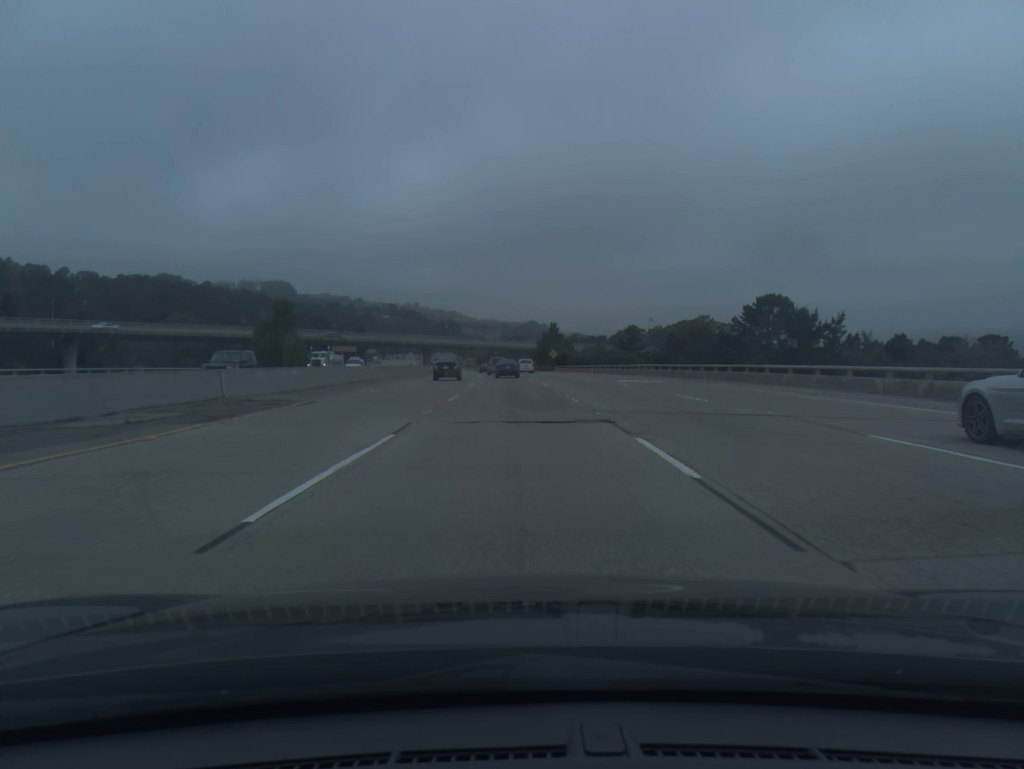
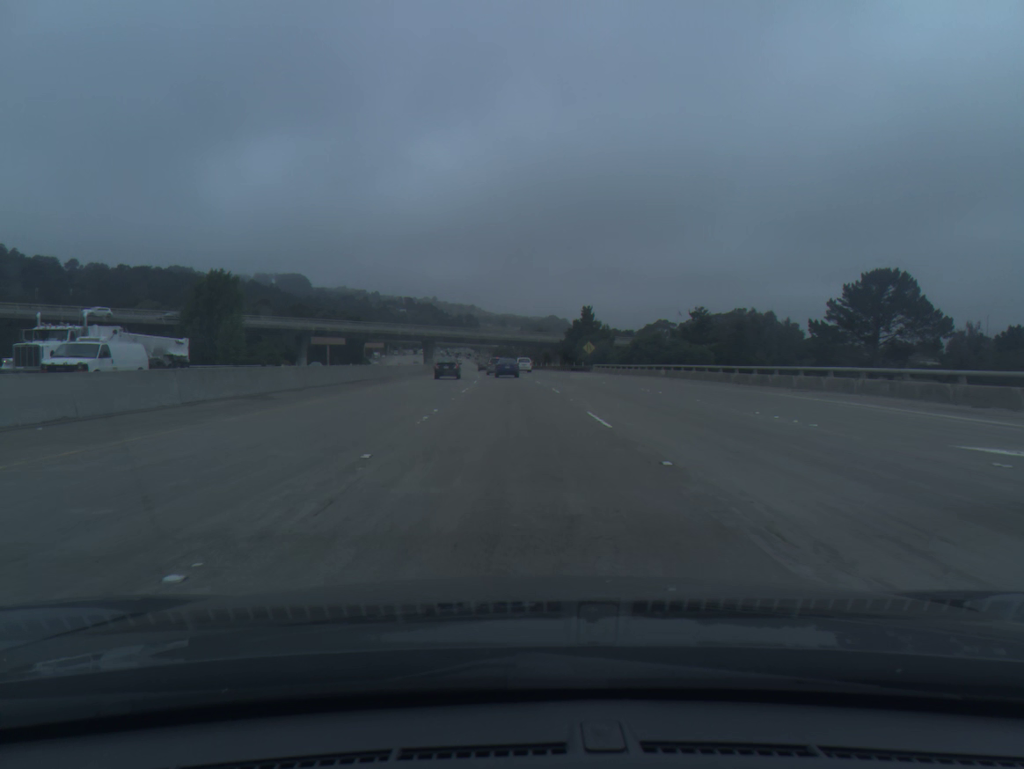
(-0.4, +37.2) m; -1°
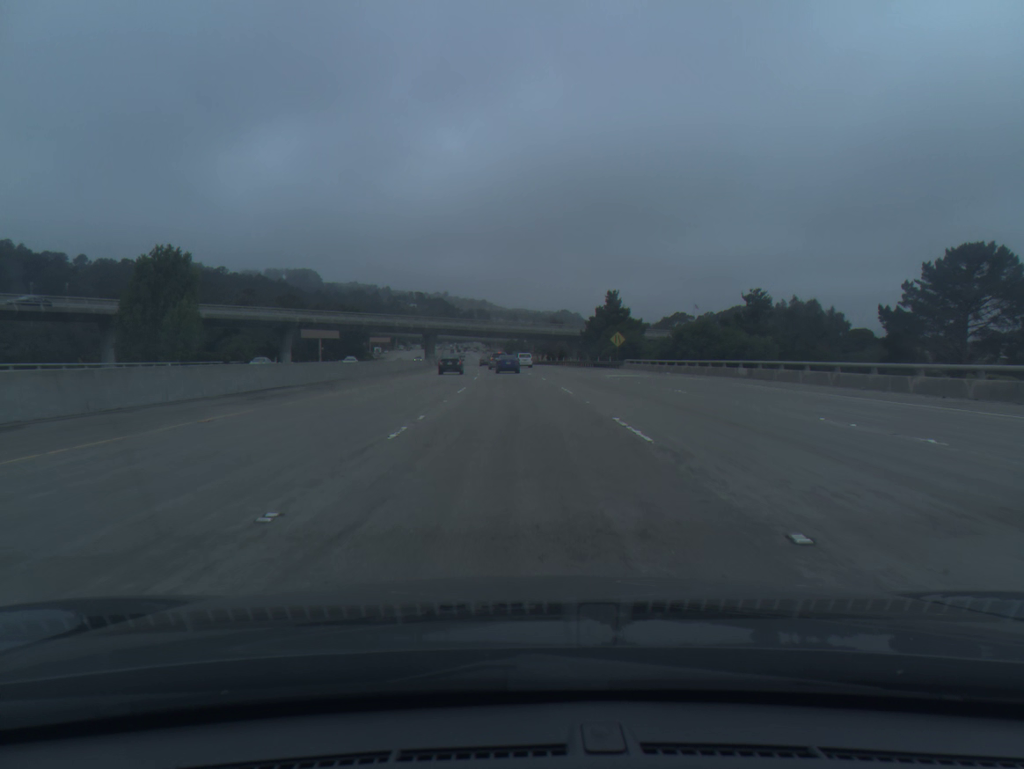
(-0.1, +18.6) m; -1°
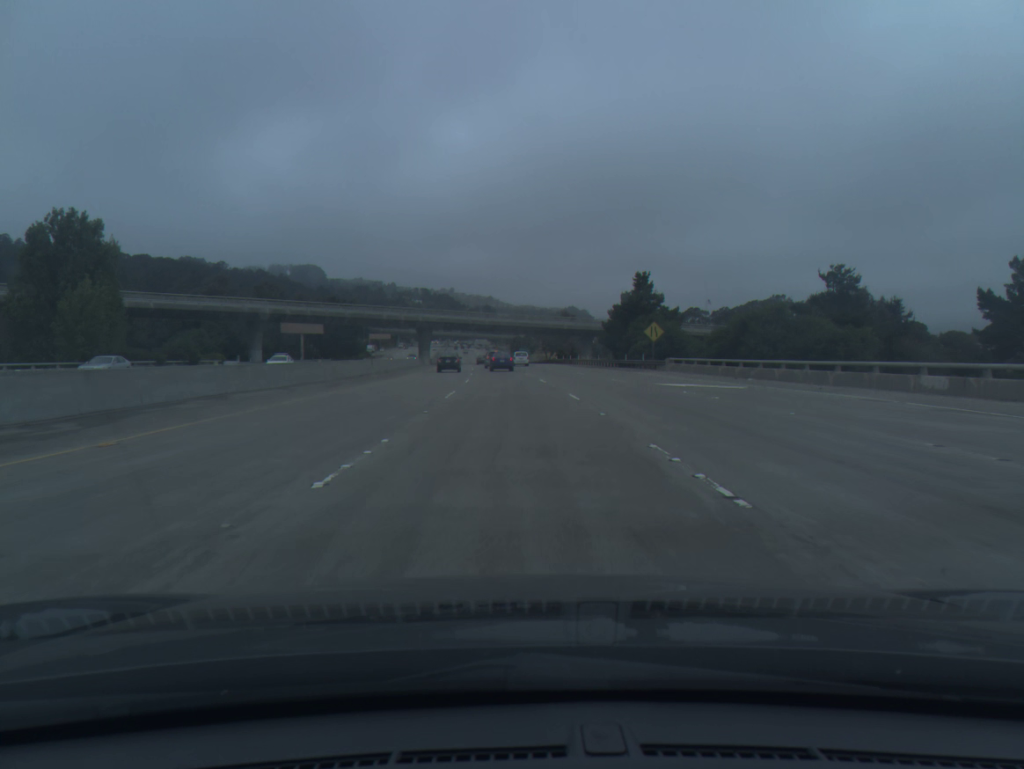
(-0.1, +18.6) m; 0°
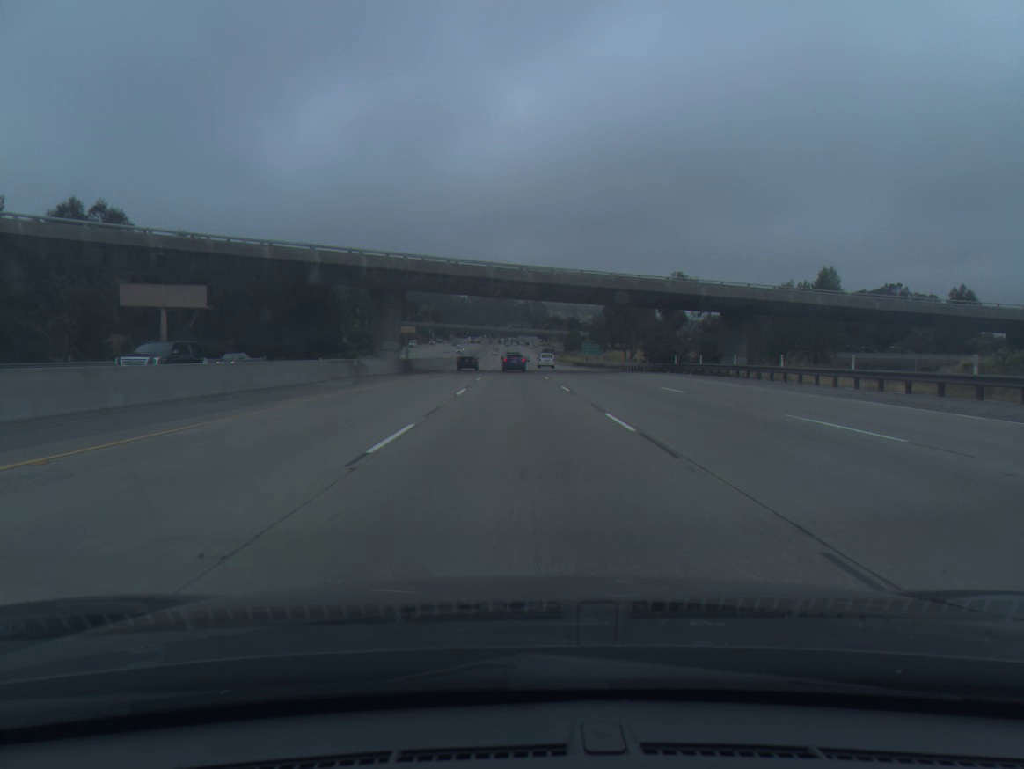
(-2.5, +74.7) m; -4°
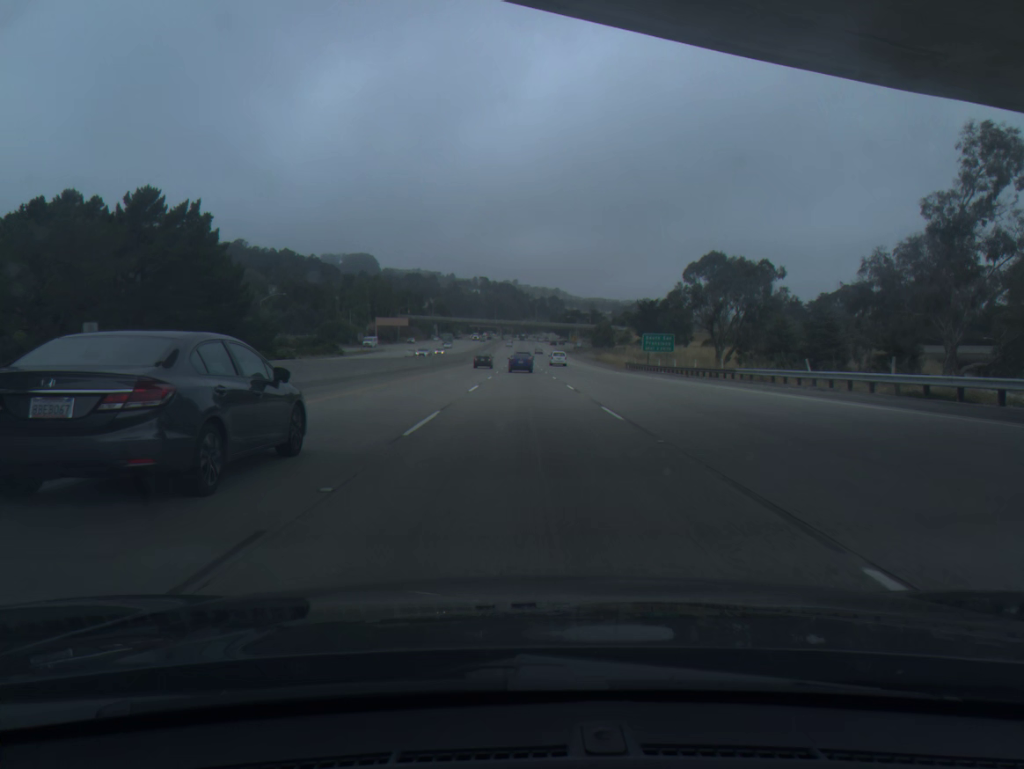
(-0.6, +55.8) m; -1°
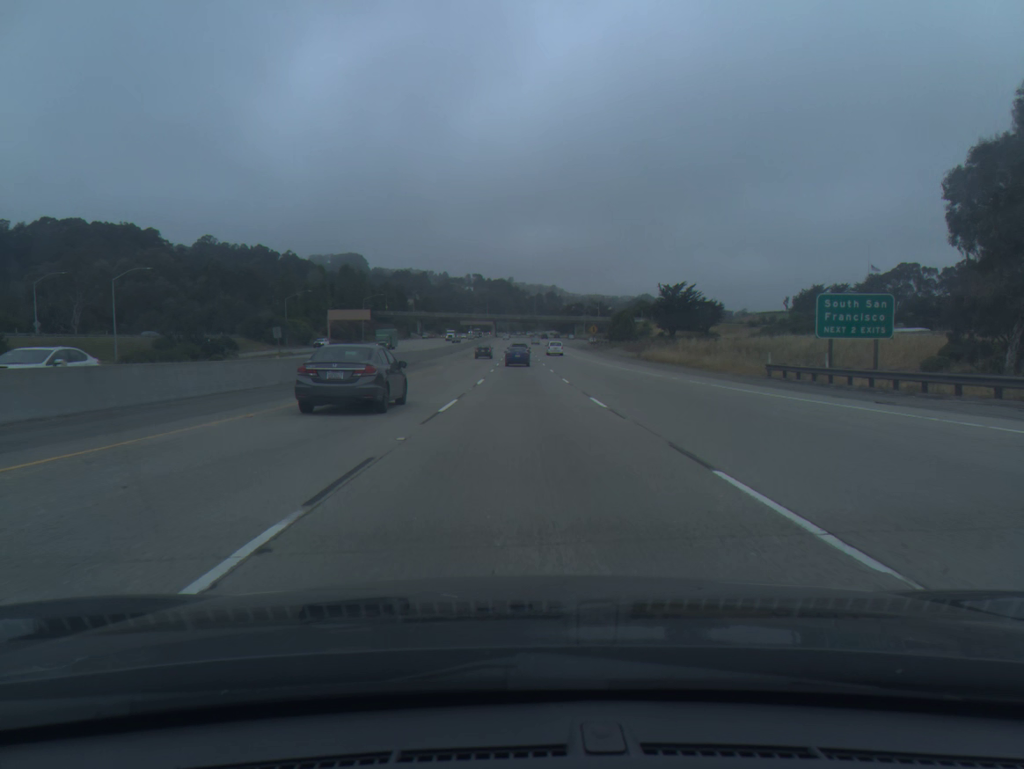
(+0.1, +54.7) m; 0°
